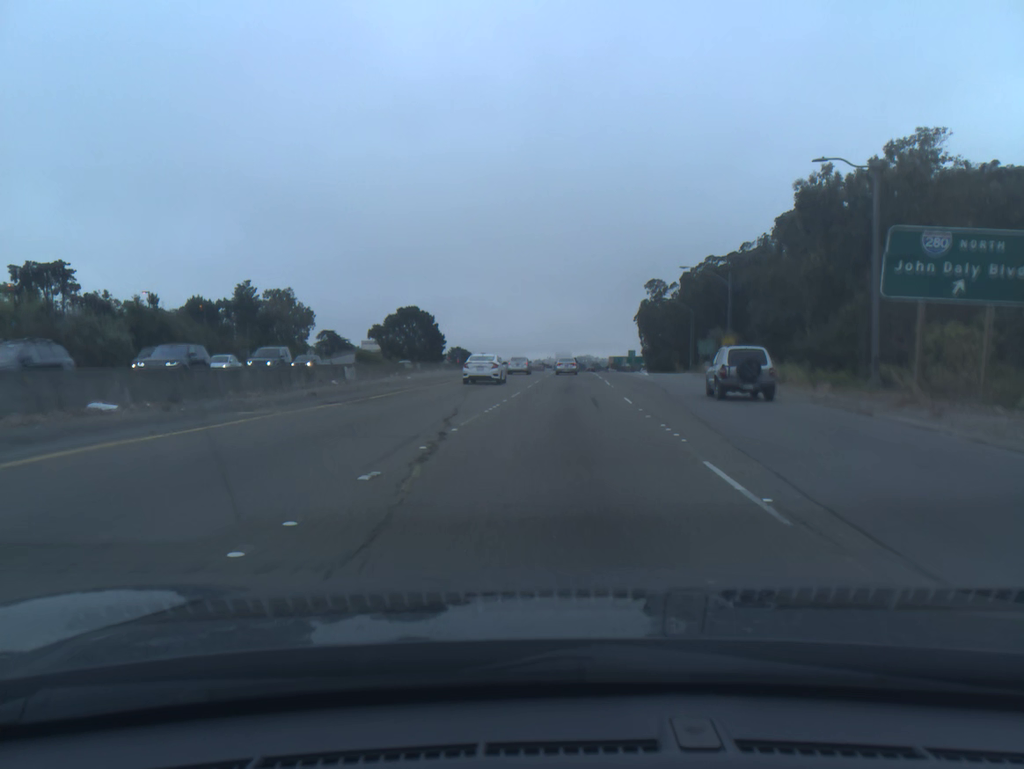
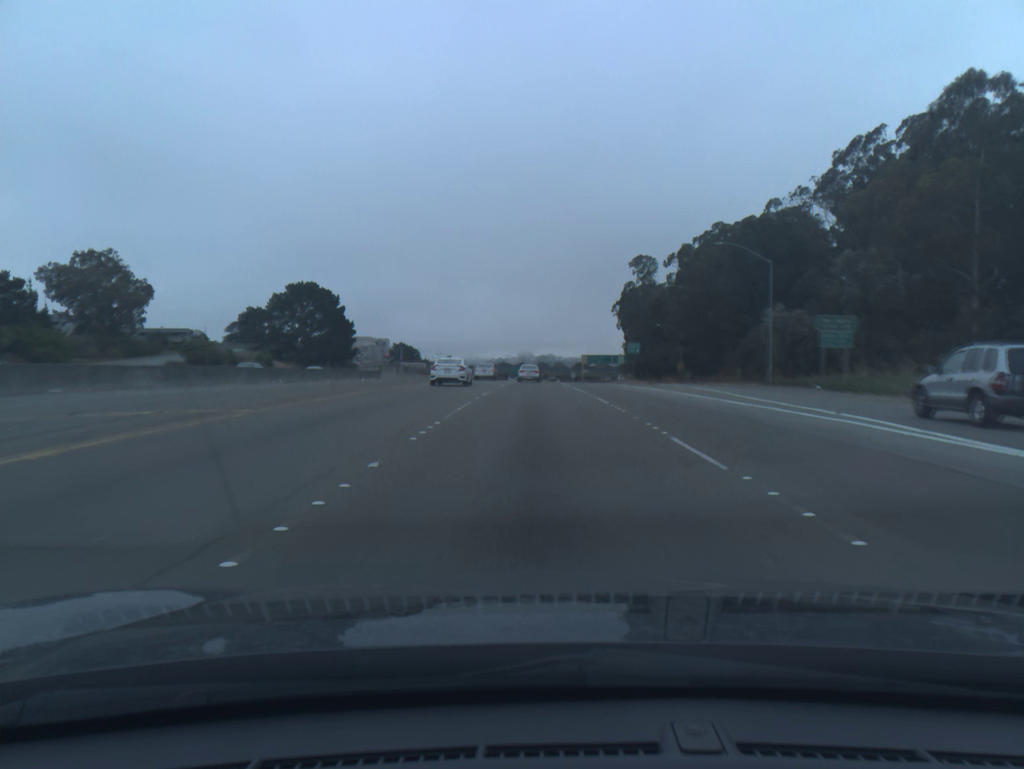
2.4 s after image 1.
(+2.4, +59.8) m; +3°
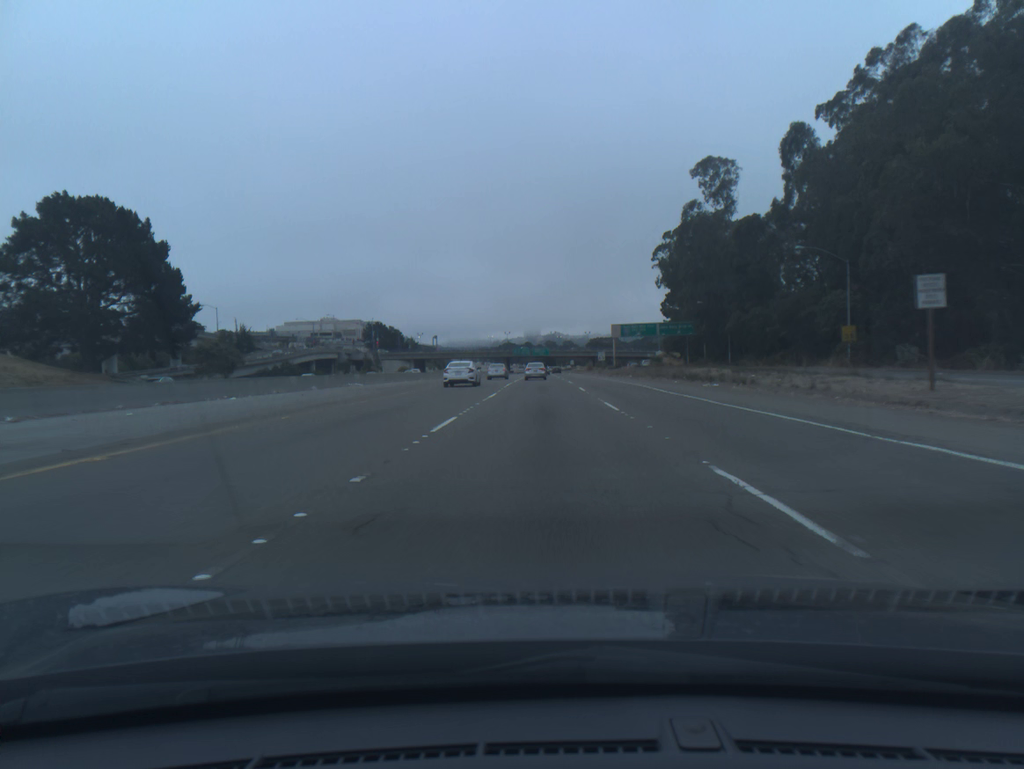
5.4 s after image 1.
(-0.5, +74.6) m; 0°
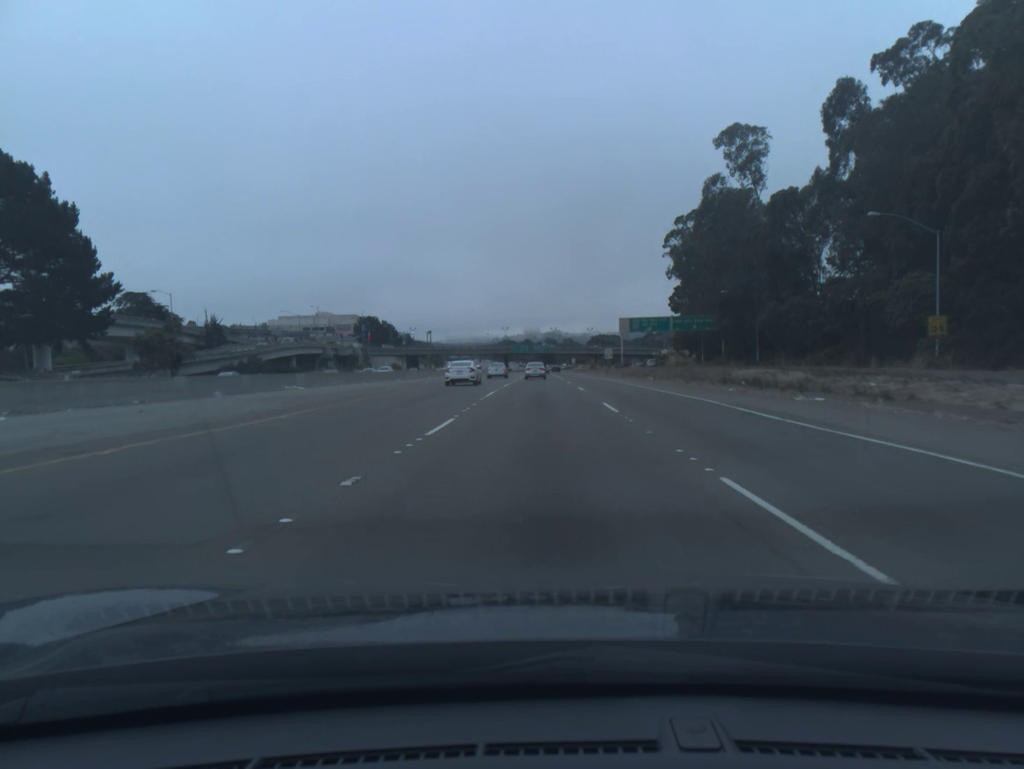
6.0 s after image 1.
(0.0, +15.1) m; 0°
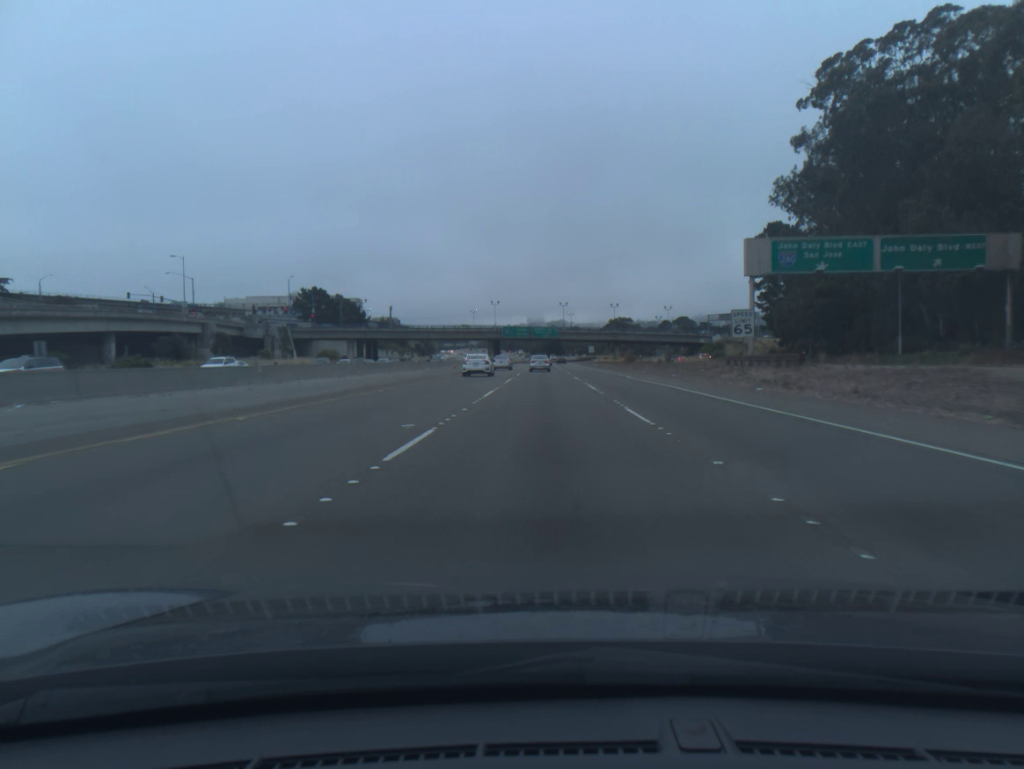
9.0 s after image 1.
(-0.4, +78.4) m; 0°
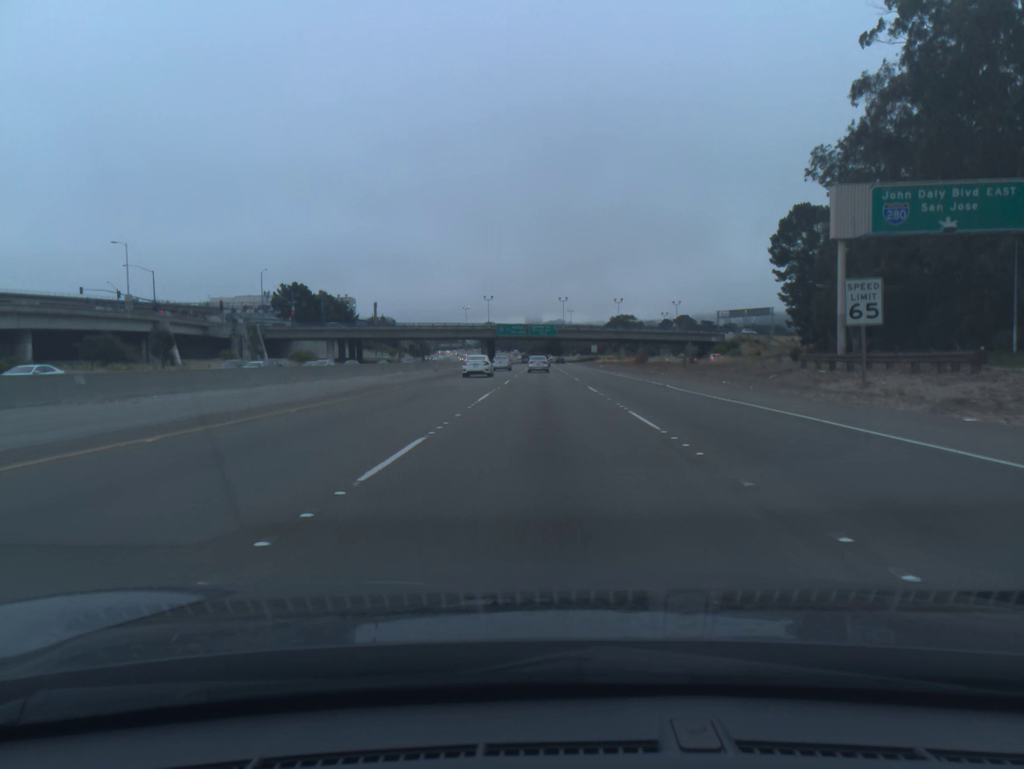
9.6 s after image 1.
(0.0, +16.2) m; 0°
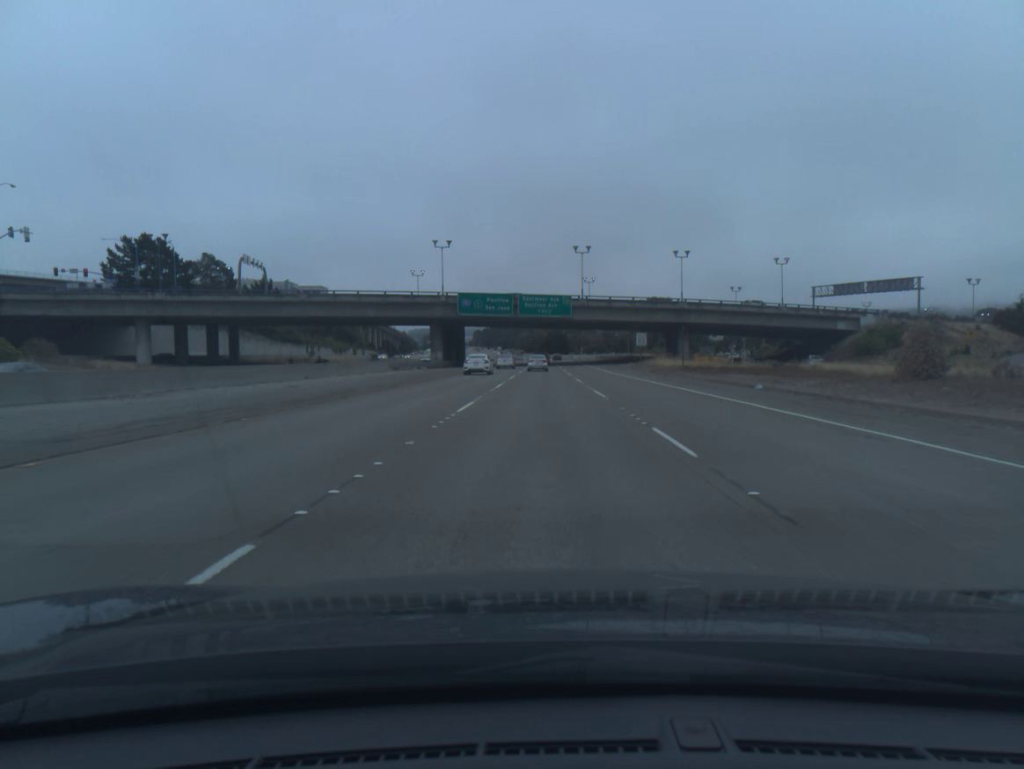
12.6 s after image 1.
(0.0, +81.0) m; 0°
